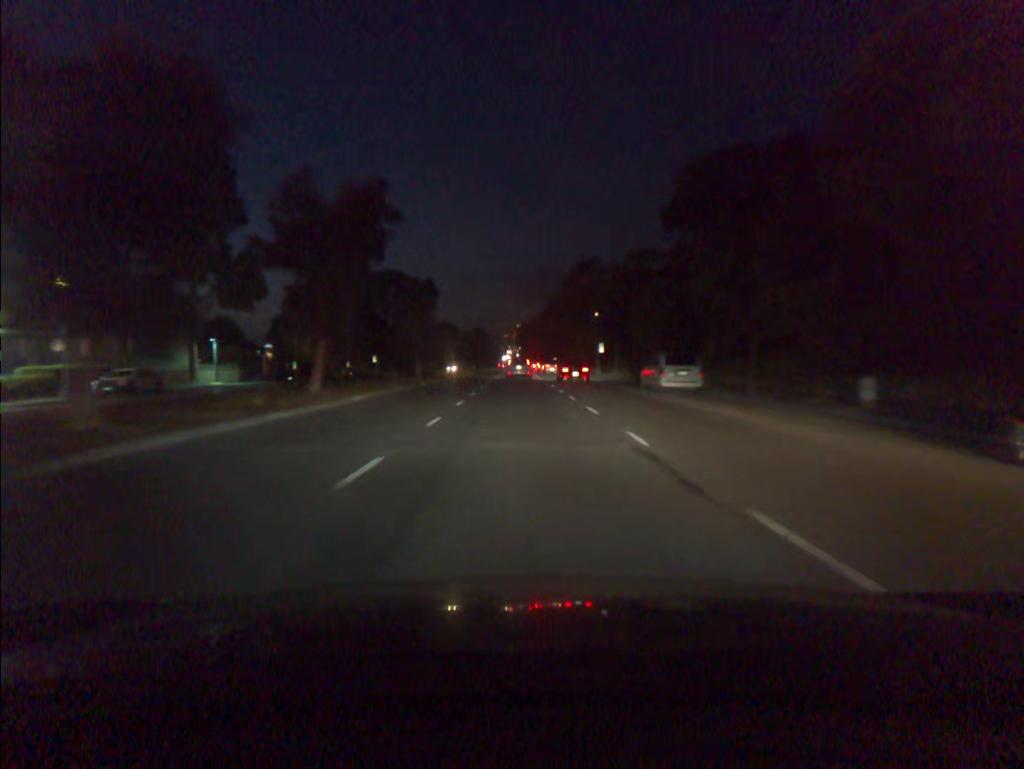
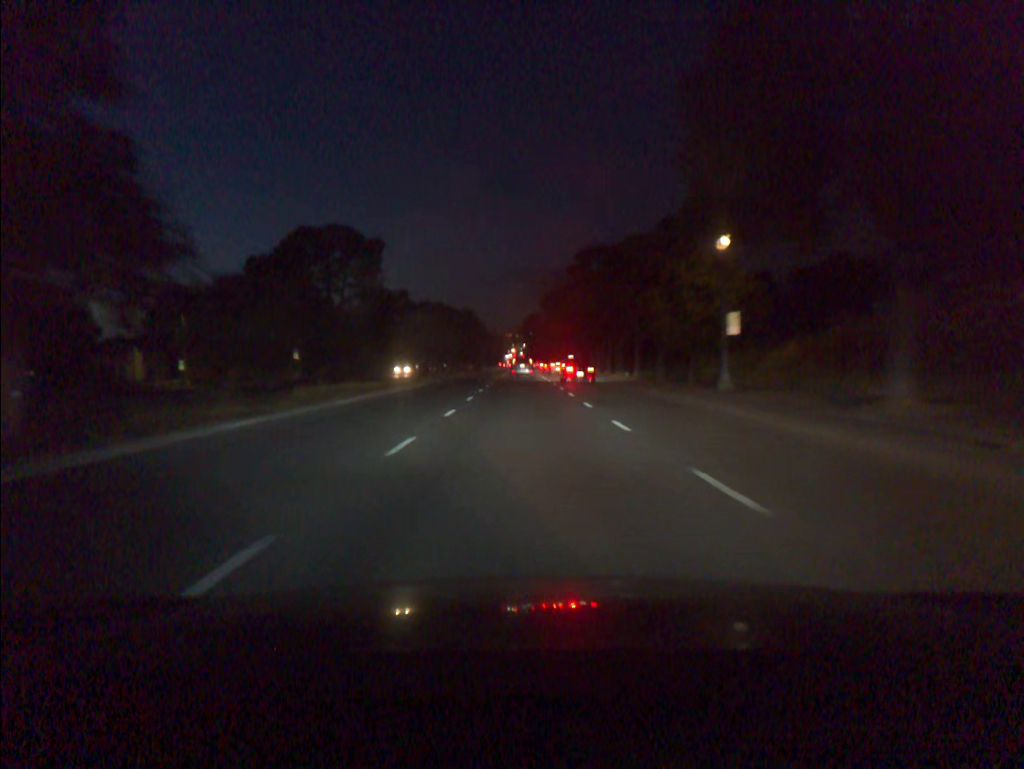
(-0.2, +48.5) m; 0°
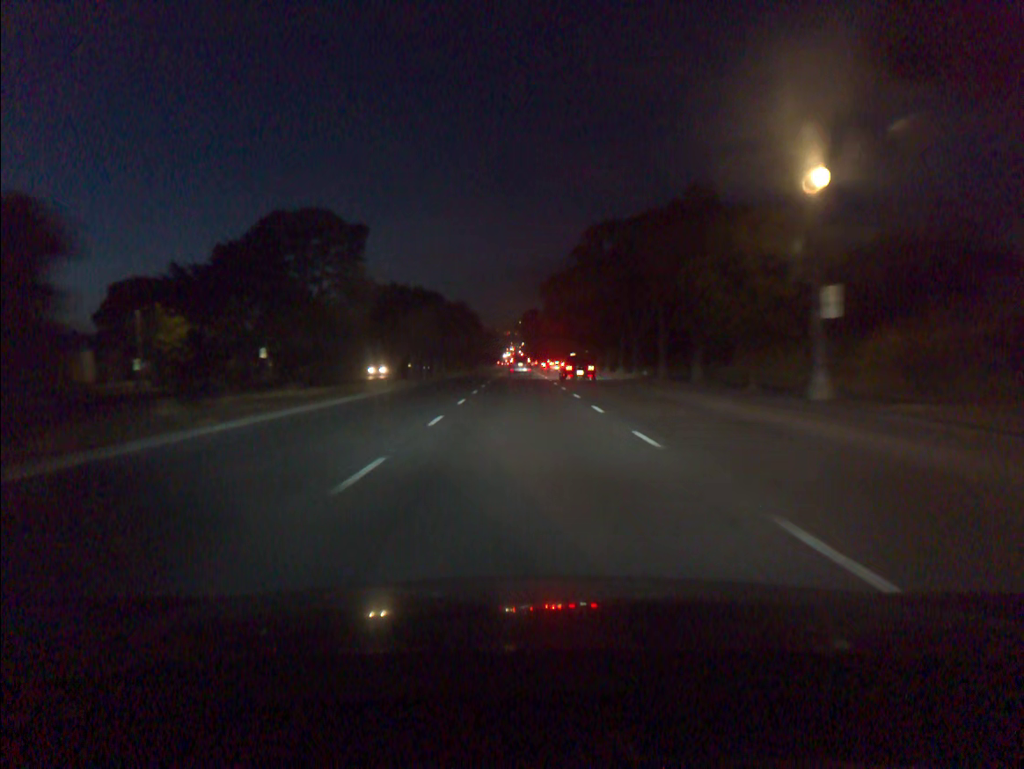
(0.0, +10.3) m; 0°
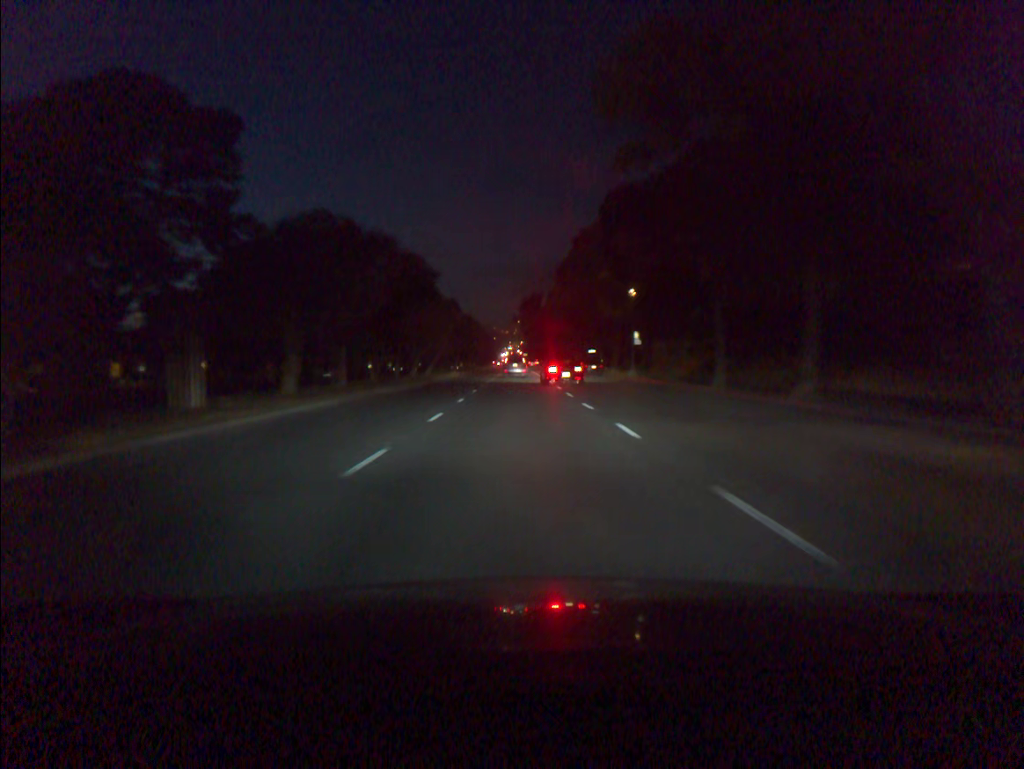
(0.0, +43.1) m; 0°
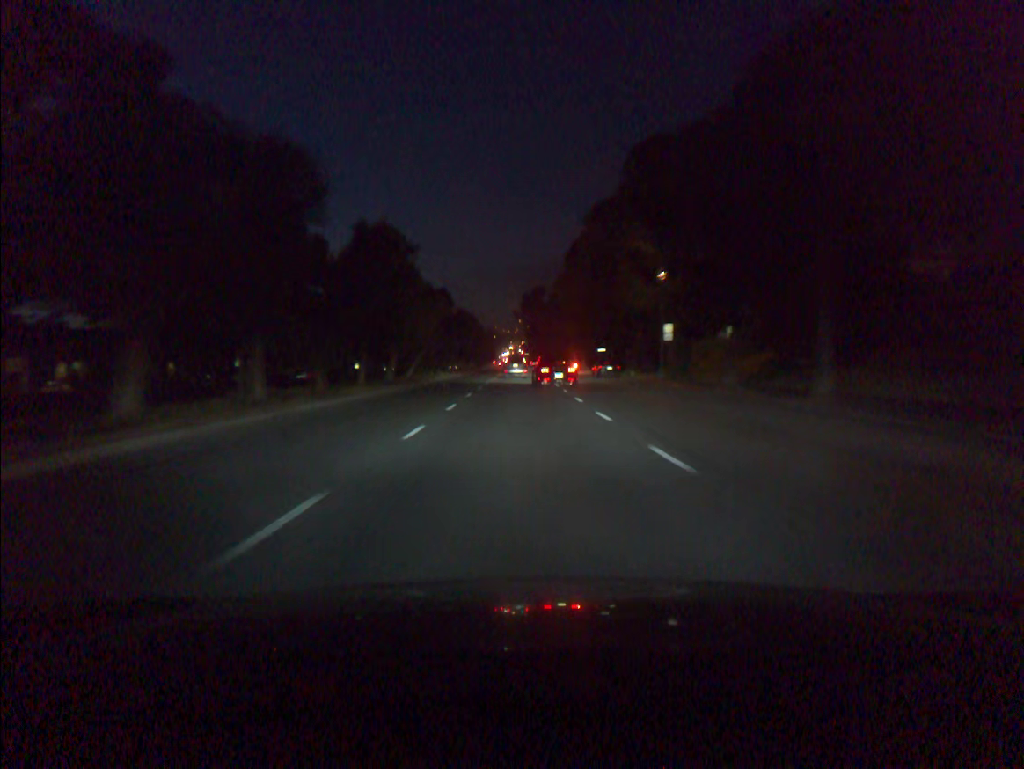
(0.0, +11.1) m; 0°
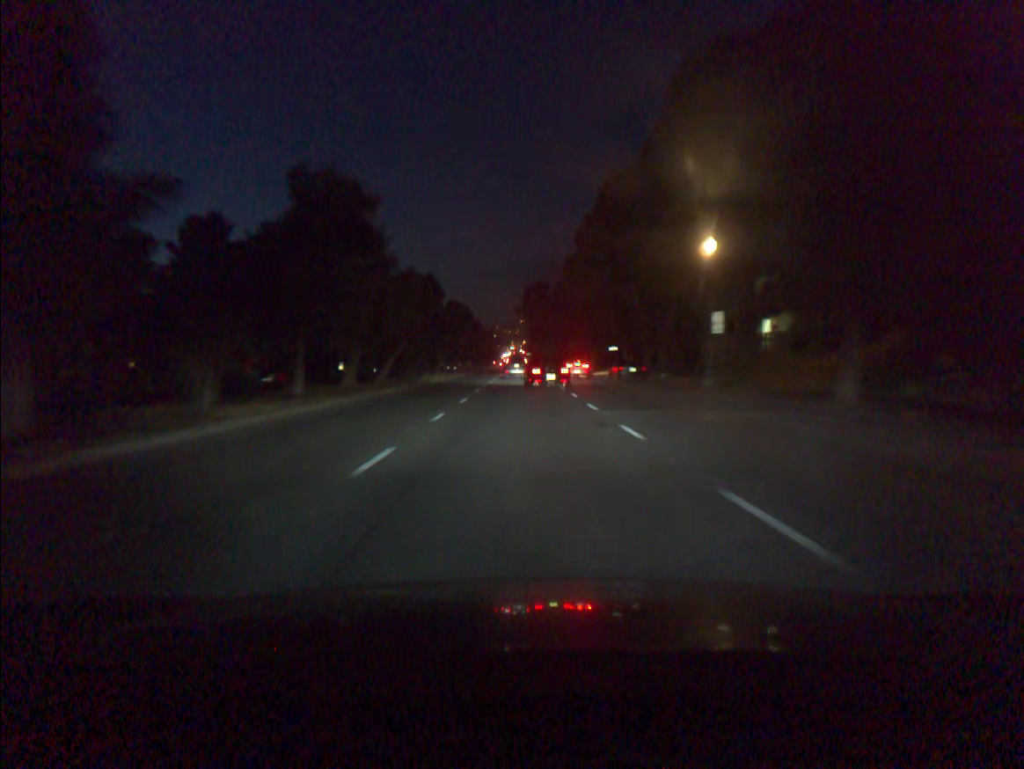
(0.0, +11.1) m; 0°
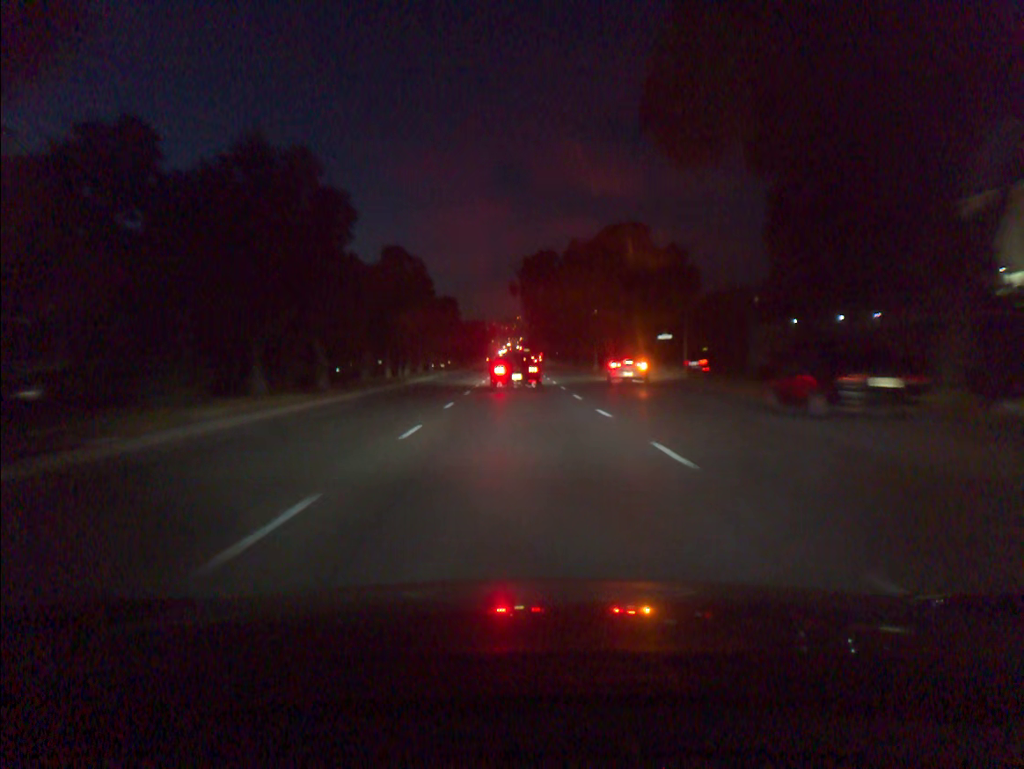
(0.0, +32.7) m; 0°
